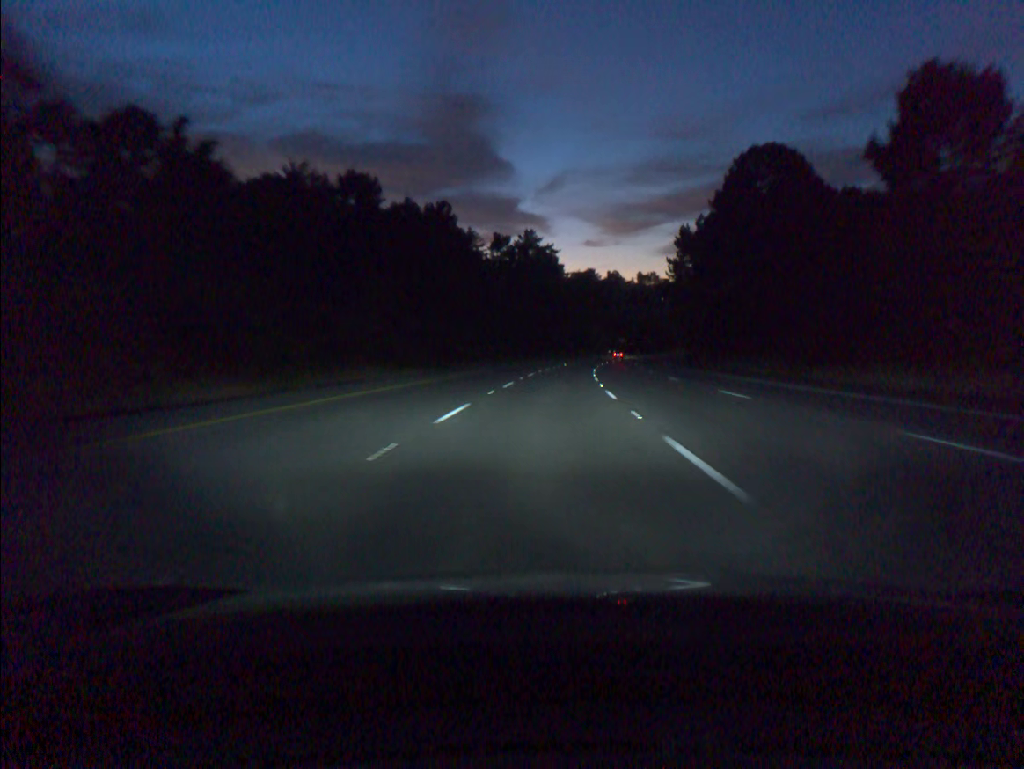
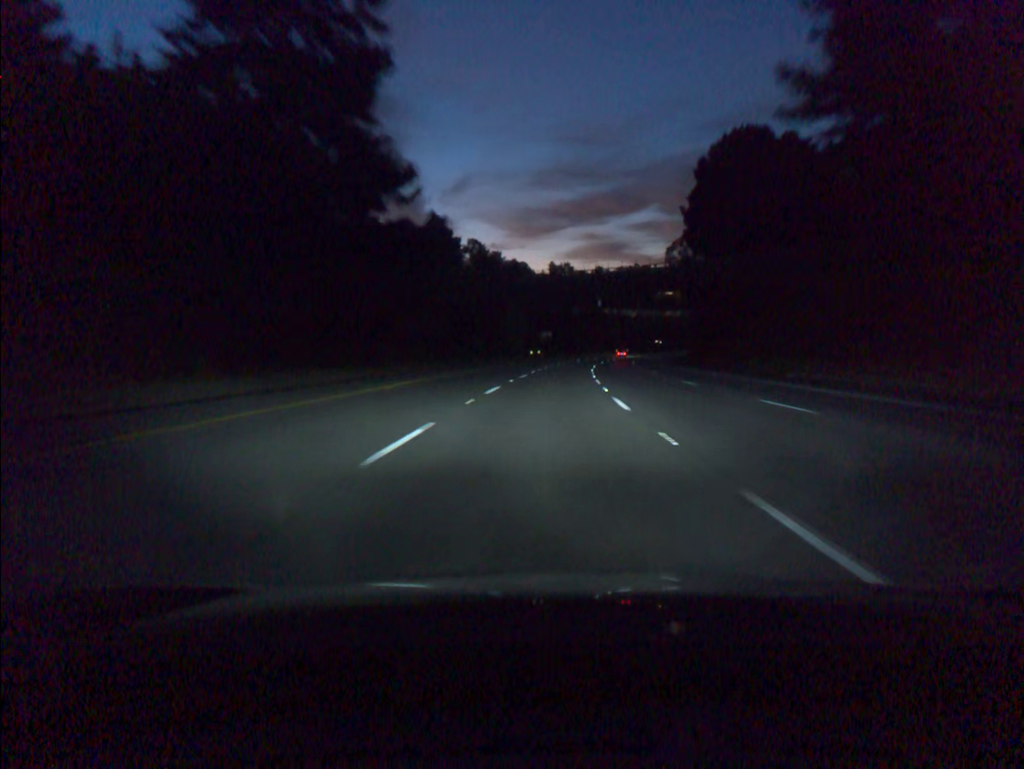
(+5.4, +92.5) m; +7°
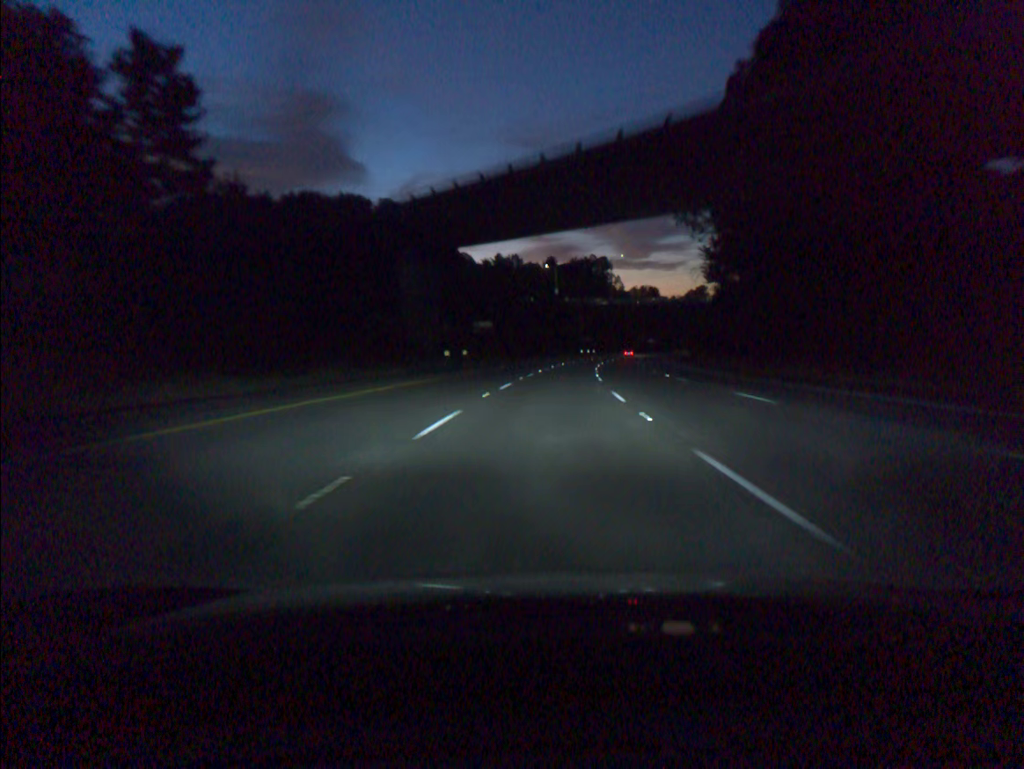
(+1.8, +55.6) m; +4°
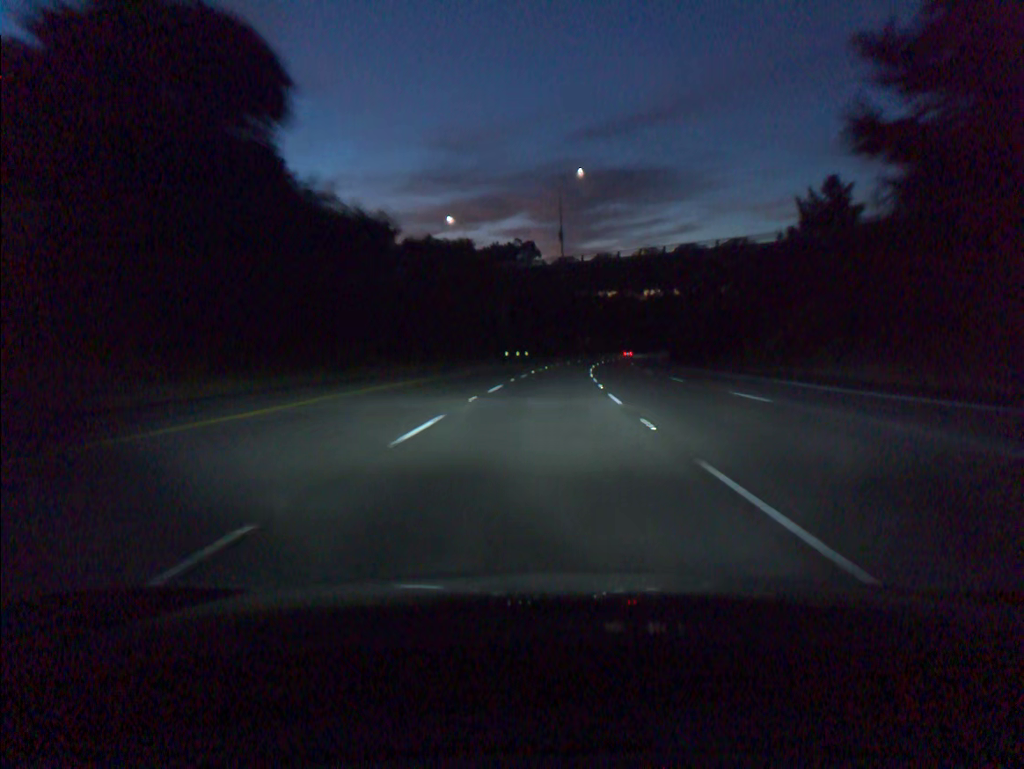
(+3.7, +74.1) m; +5°
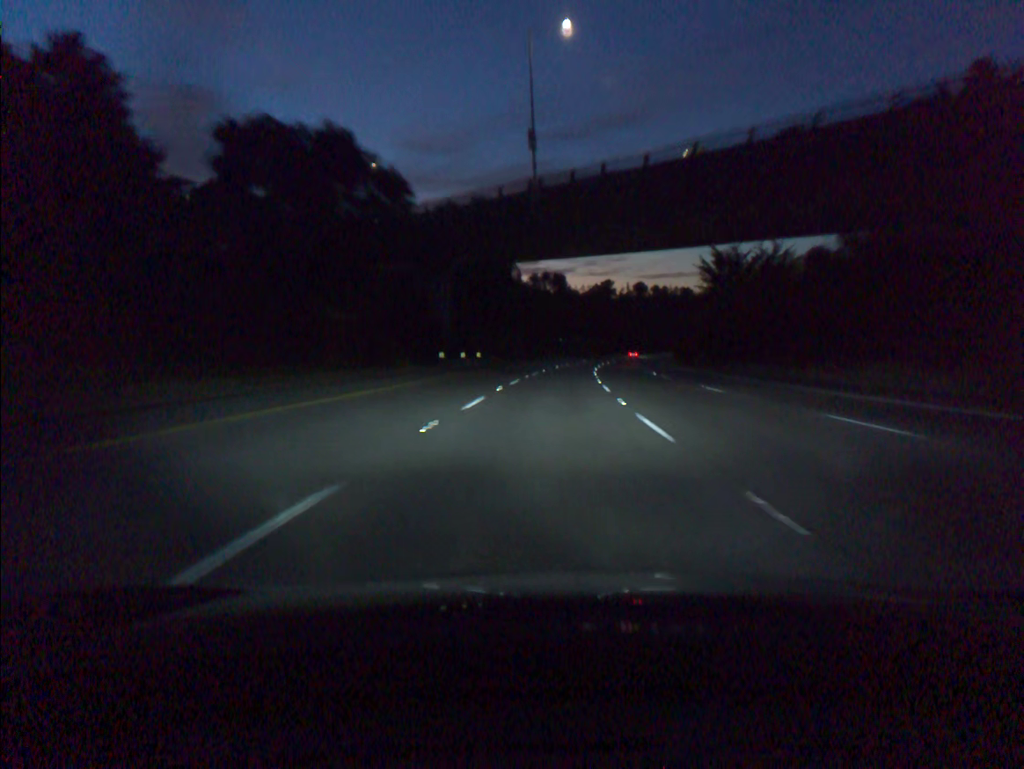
(+0.7, +37.0) m; +2°
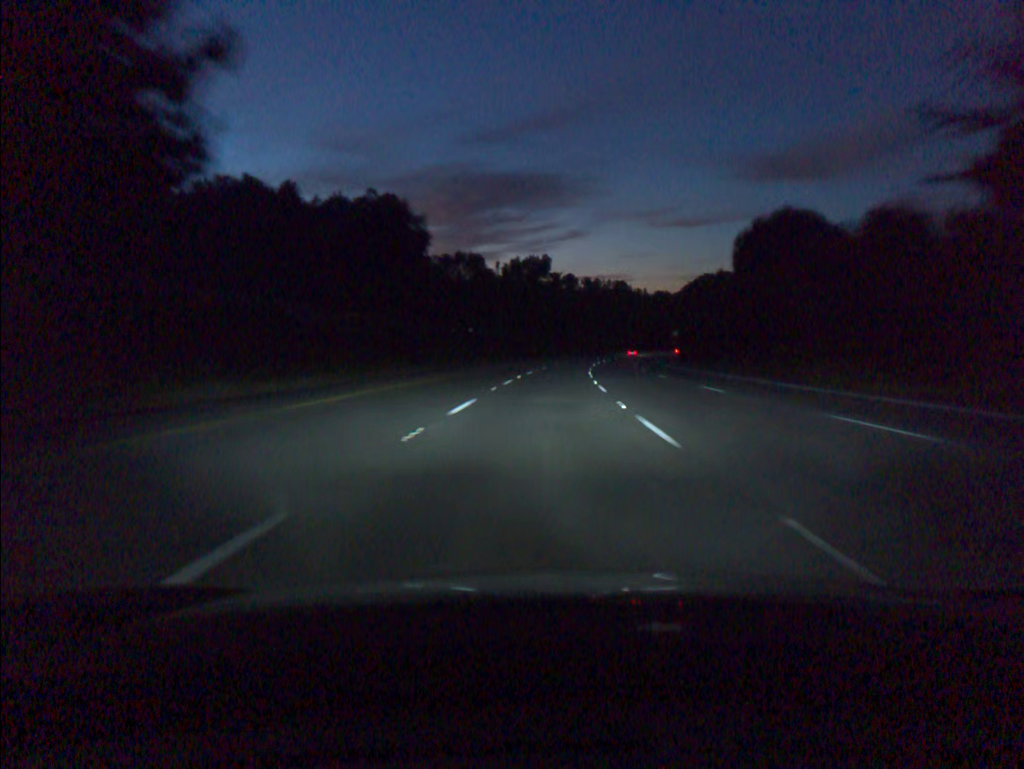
(+3.5, +74.0) m; +6°
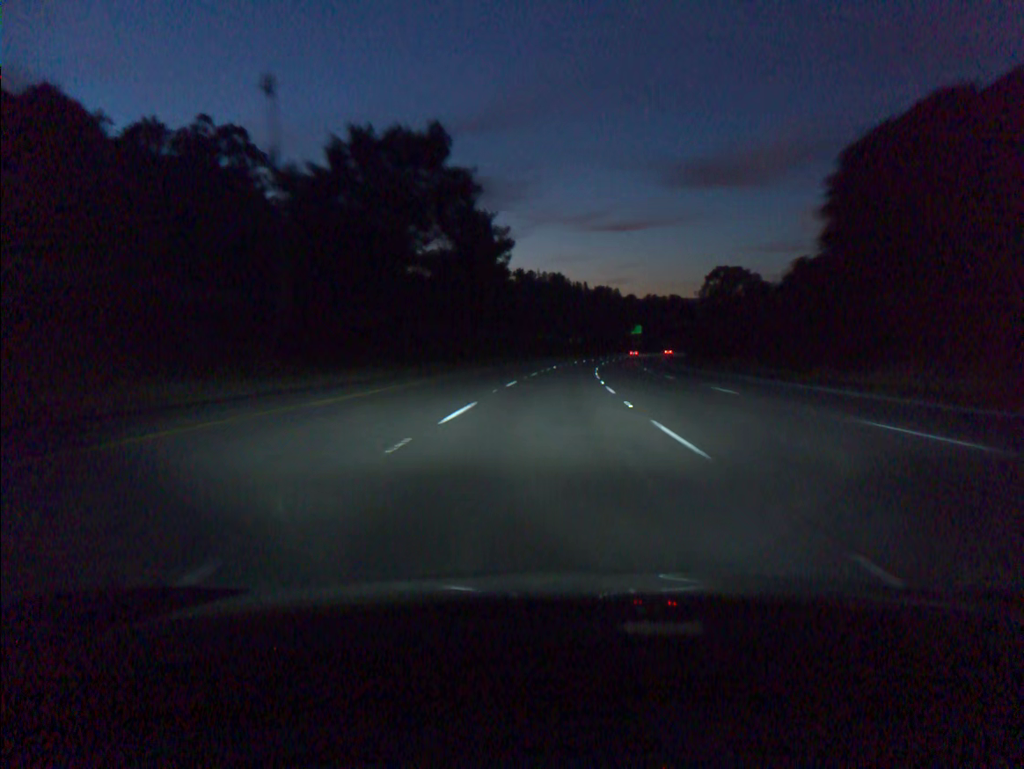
(+3.2, +74.0) m; +5°
